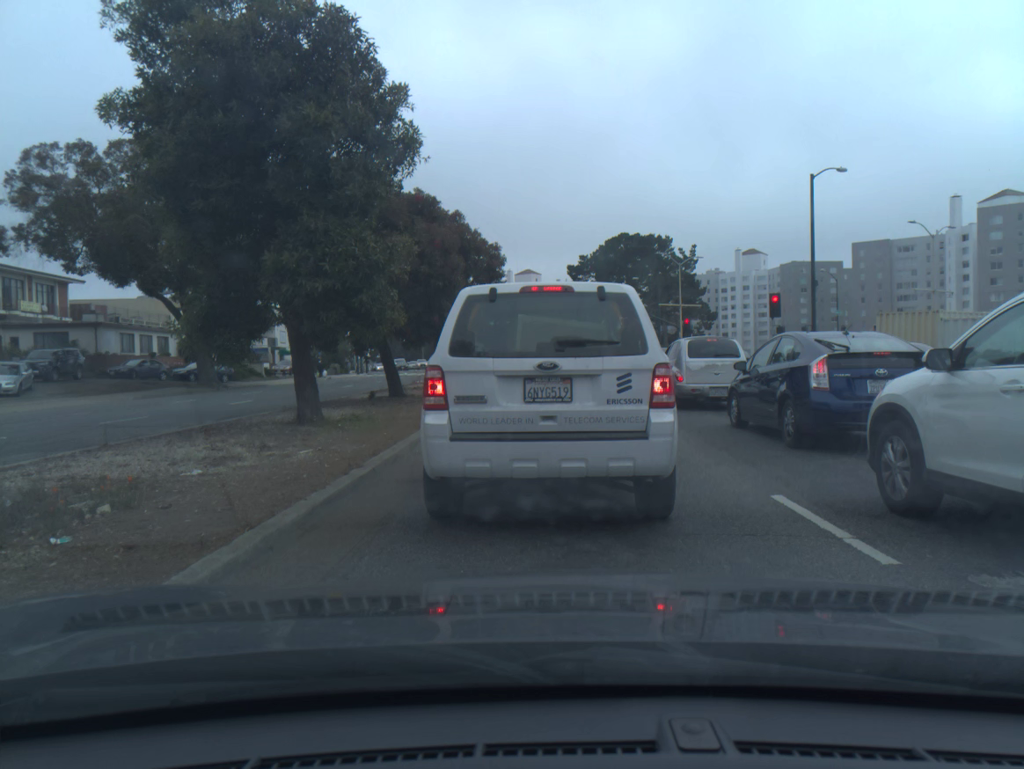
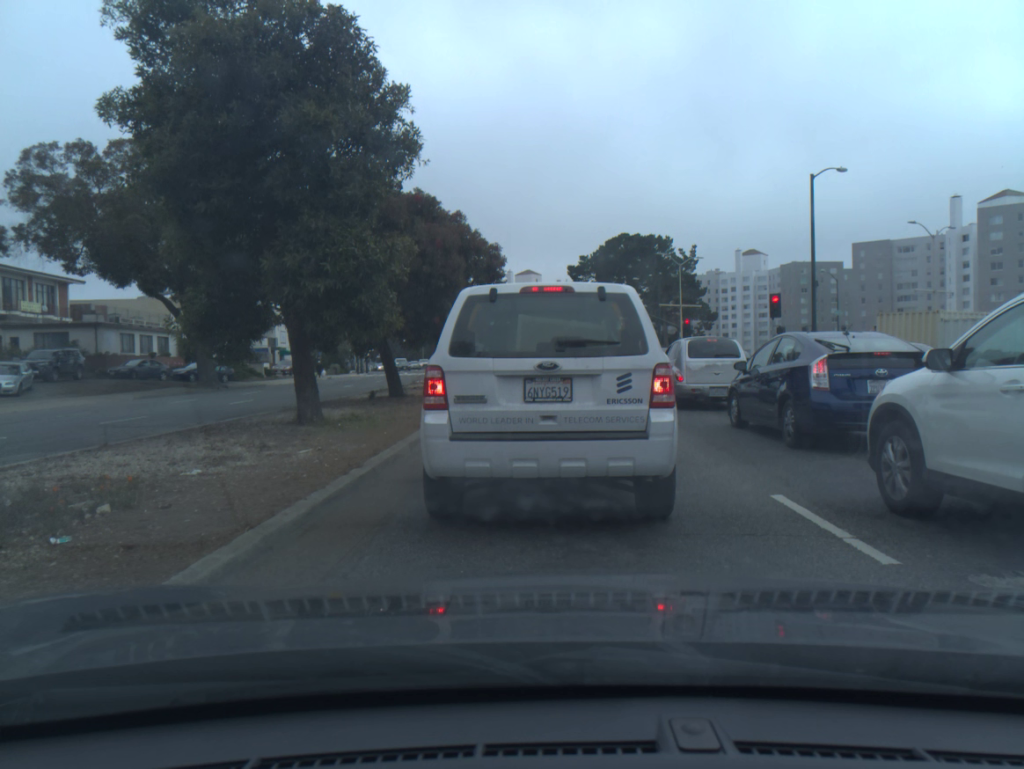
(0.0, 0.0) m; 0°
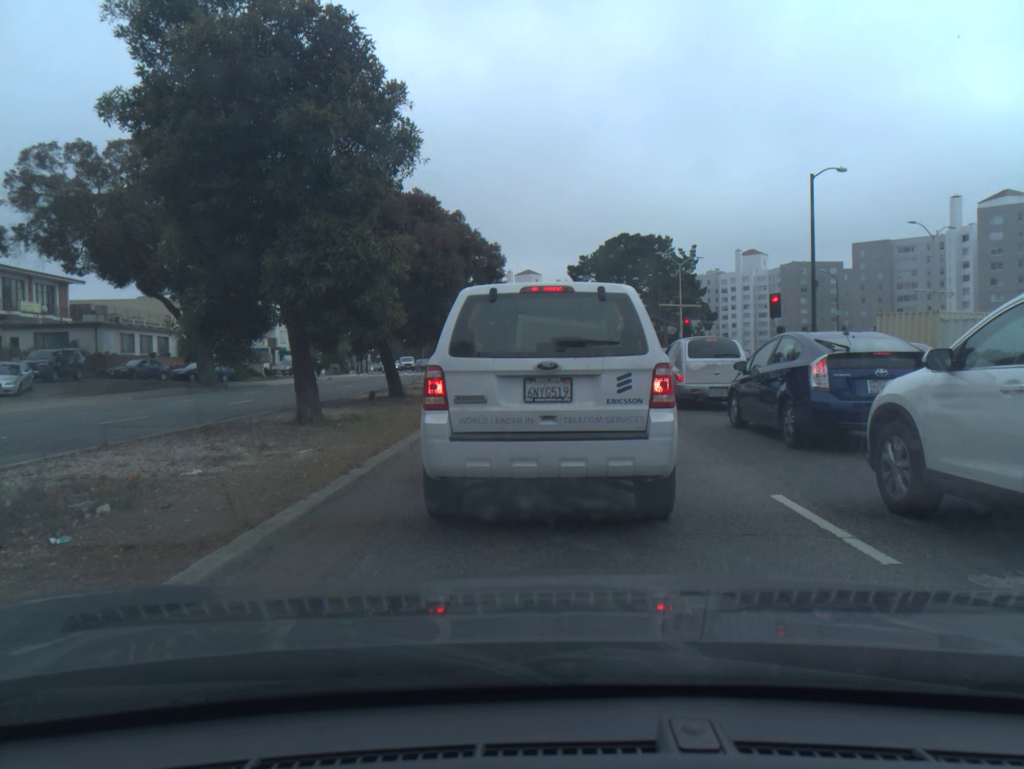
(0.0, +0.1) m; 0°
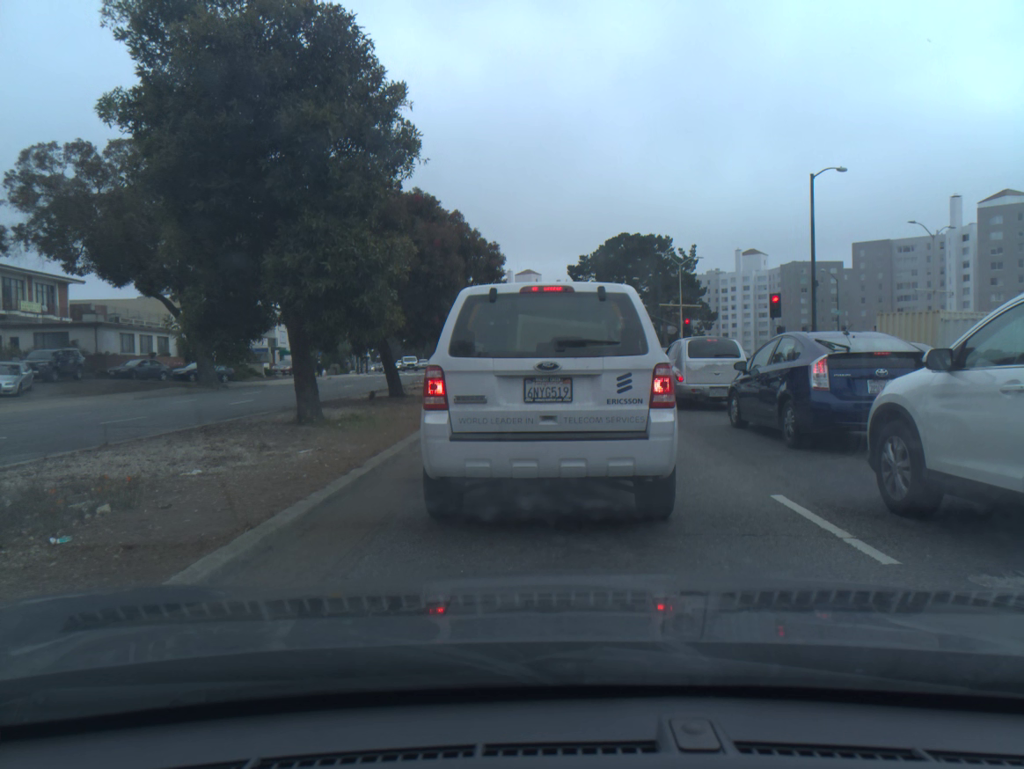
(0.0, 0.0) m; 0°
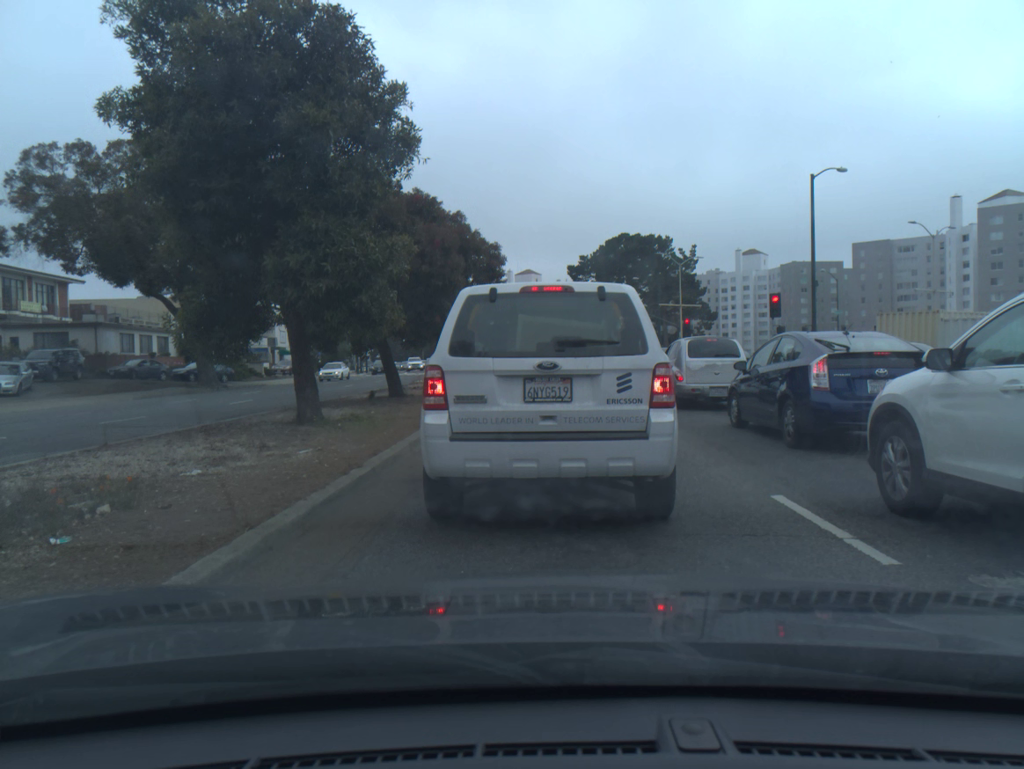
(0.0, 0.0) m; 0°
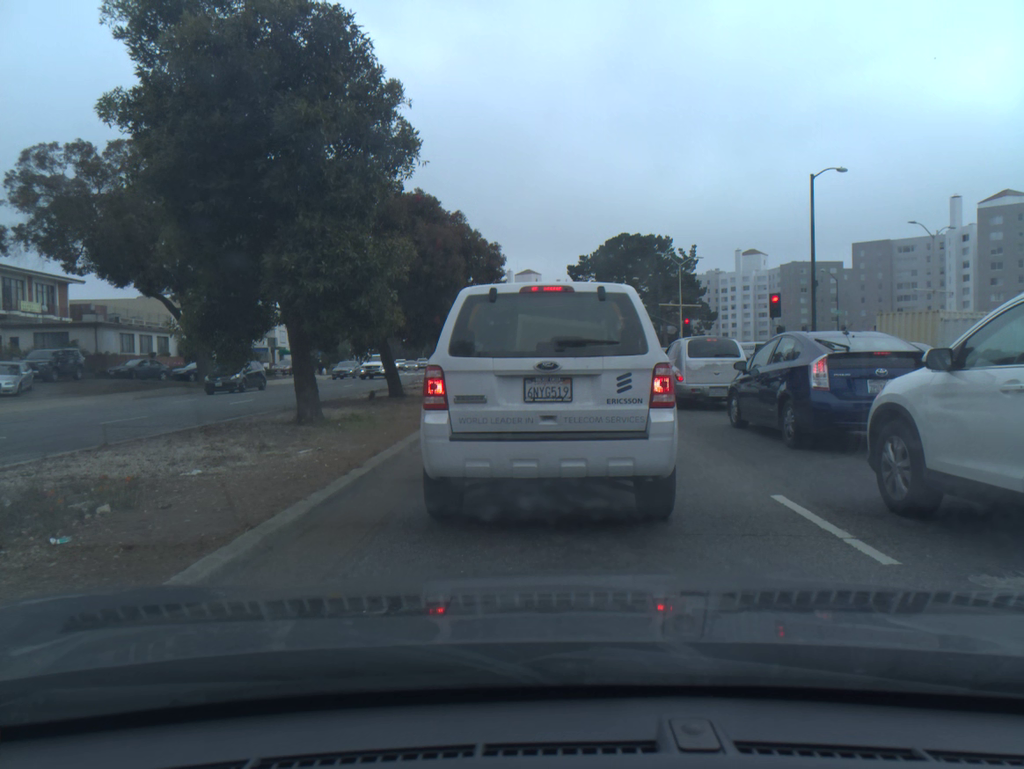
(0.0, 0.0) m; 0°
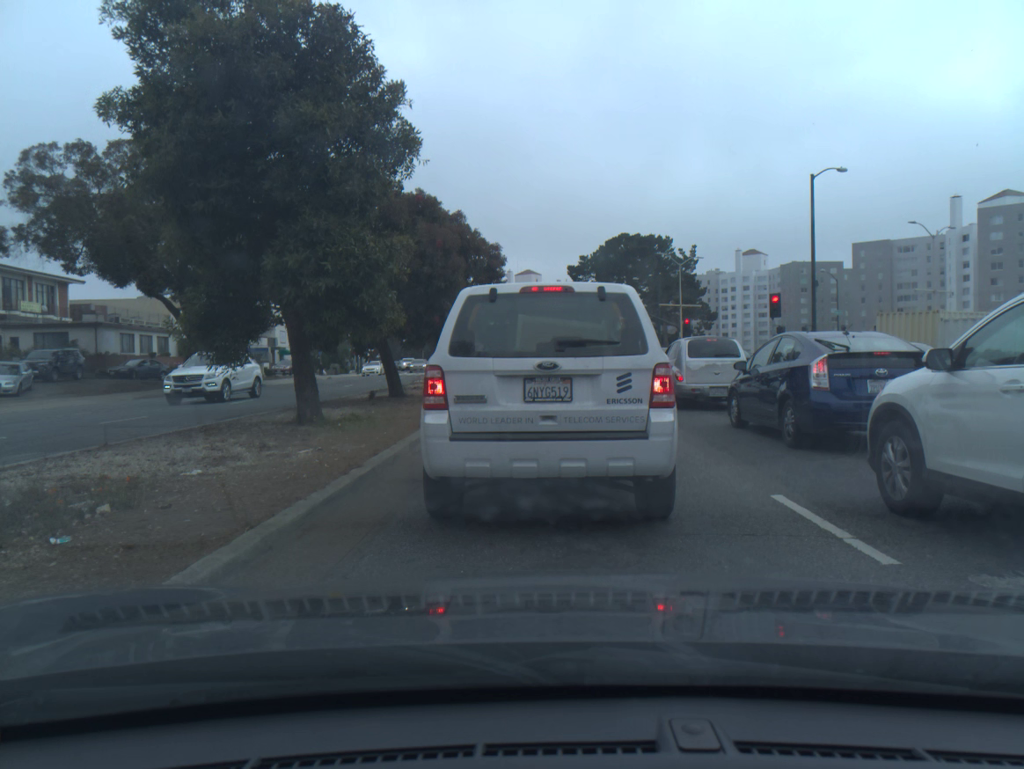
(0.0, 0.0) m; 0°
